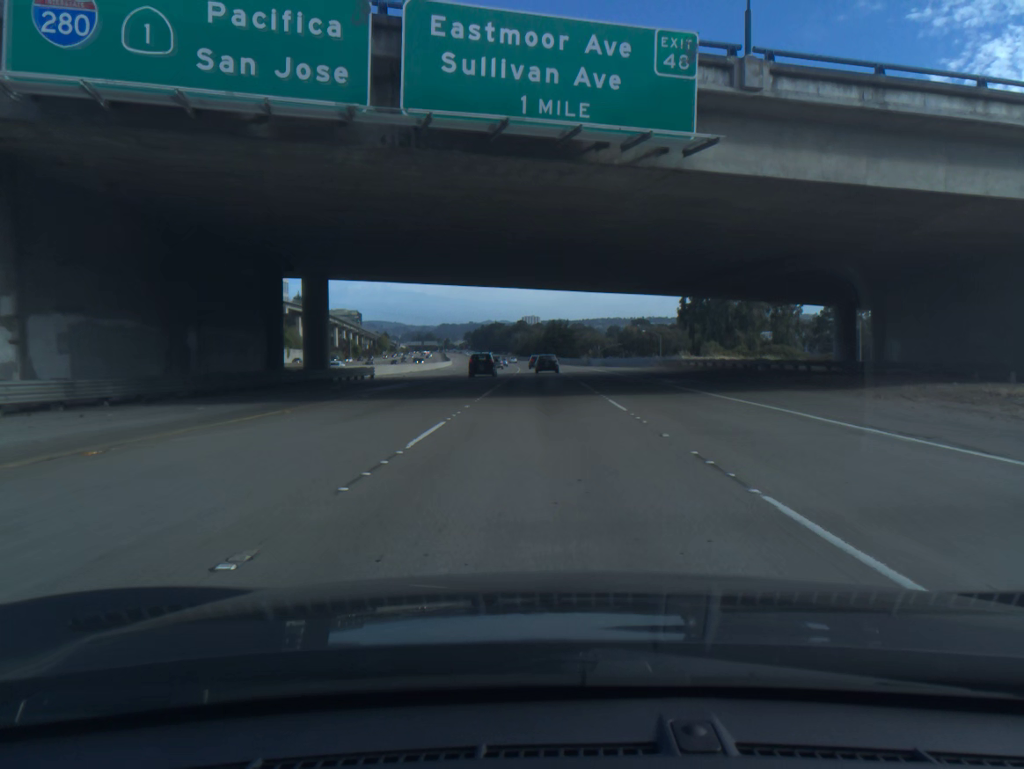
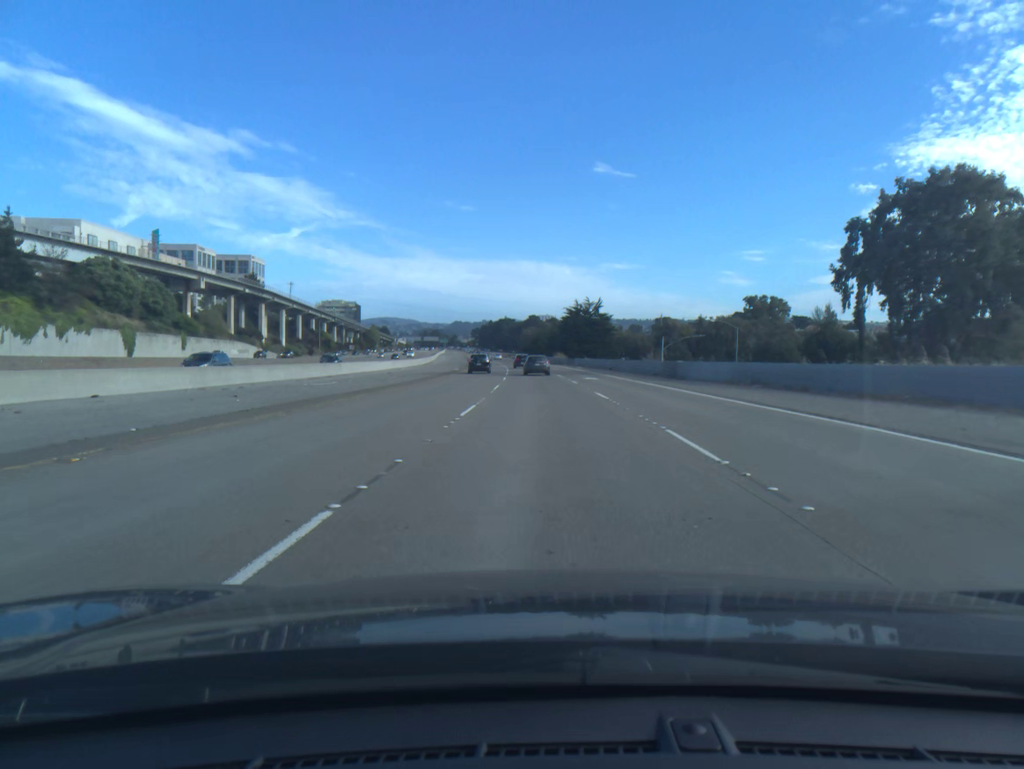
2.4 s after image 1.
(-0.3, +66.3) m; -1°
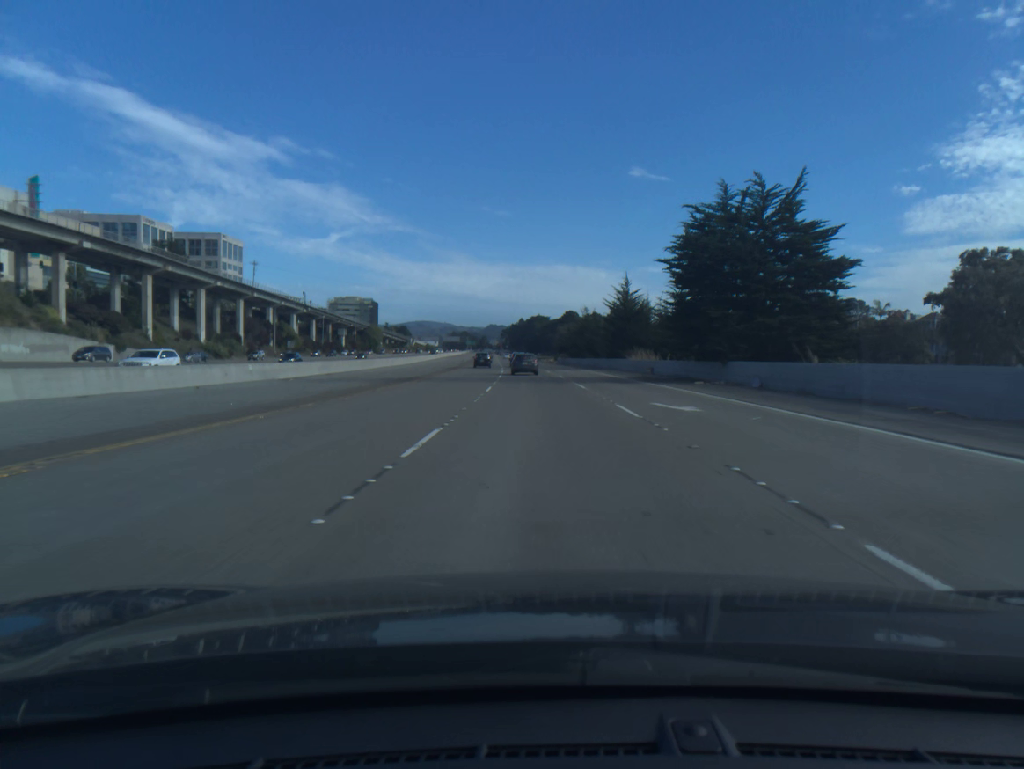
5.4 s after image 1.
(-1.9, +80.3) m; -3°
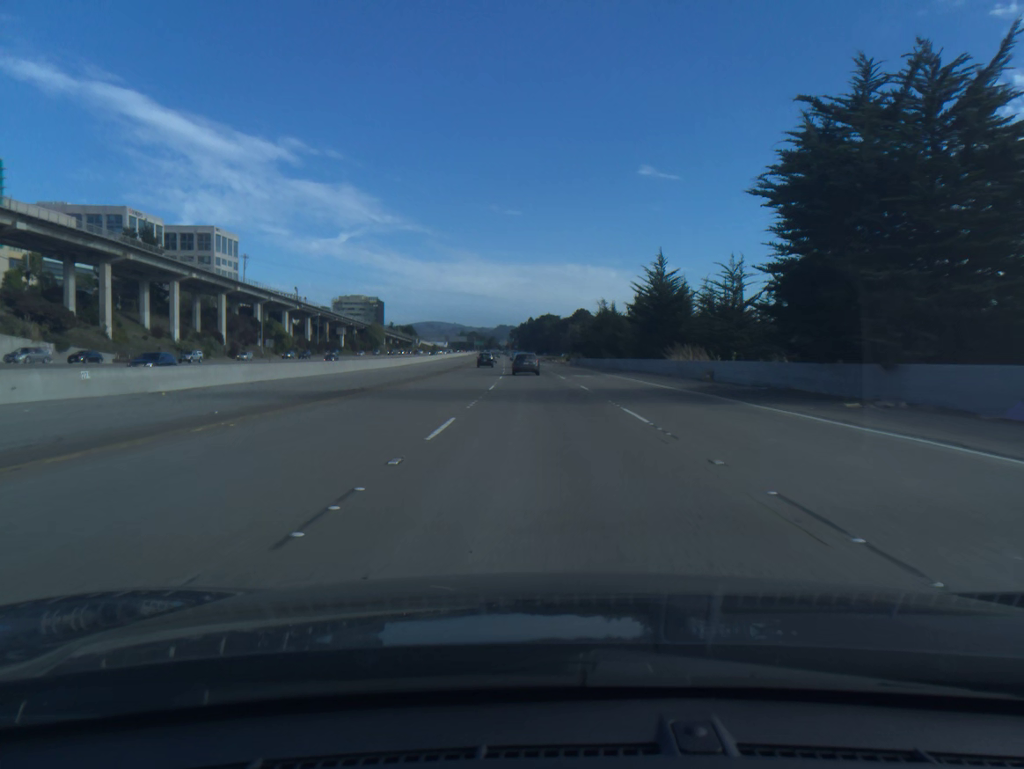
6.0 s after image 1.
(-0.1, +15.9) m; -1°
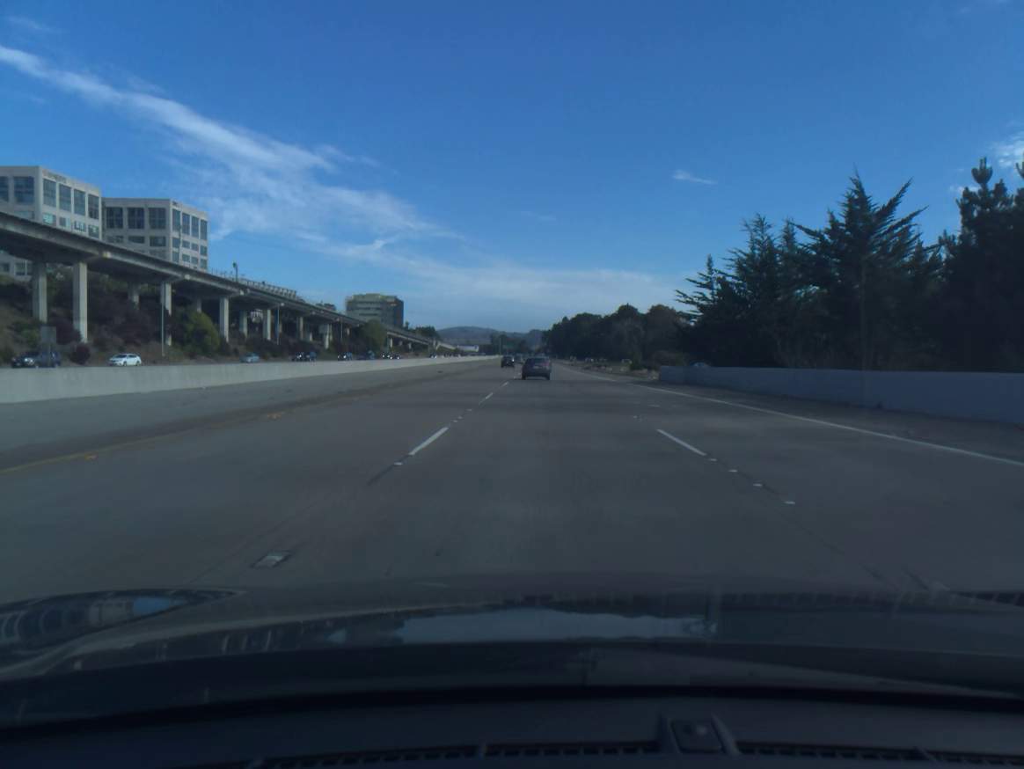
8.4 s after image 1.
(-1.4, +62.7) m; -2°
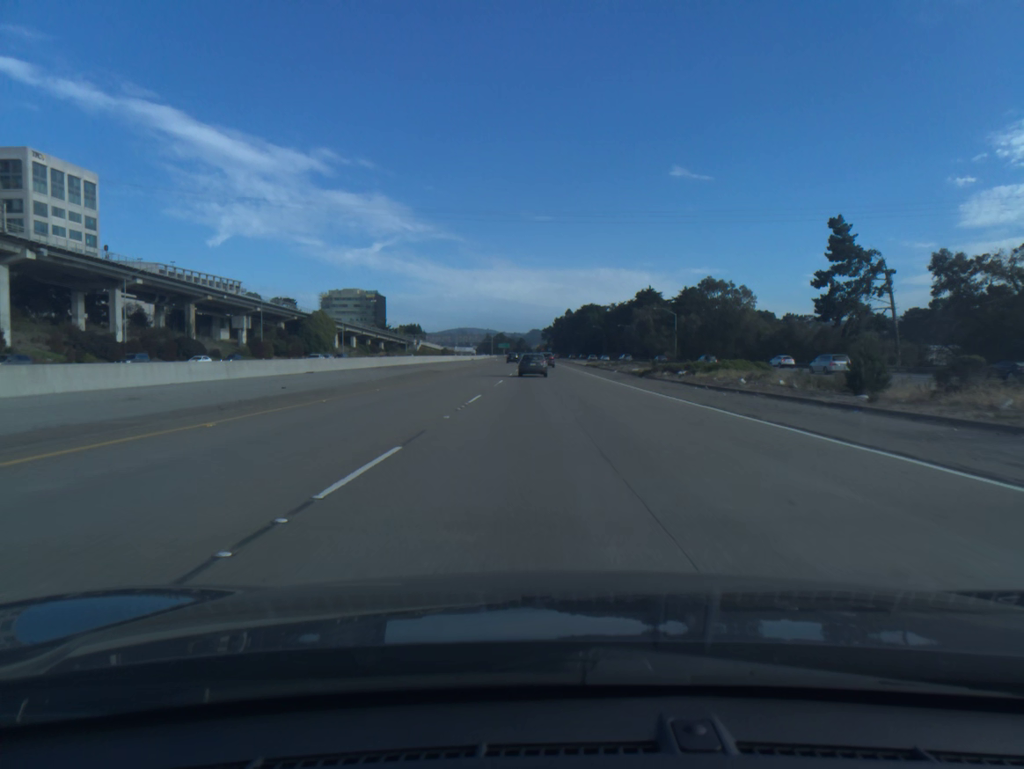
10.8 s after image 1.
(-0.1, +61.7) m; 0°
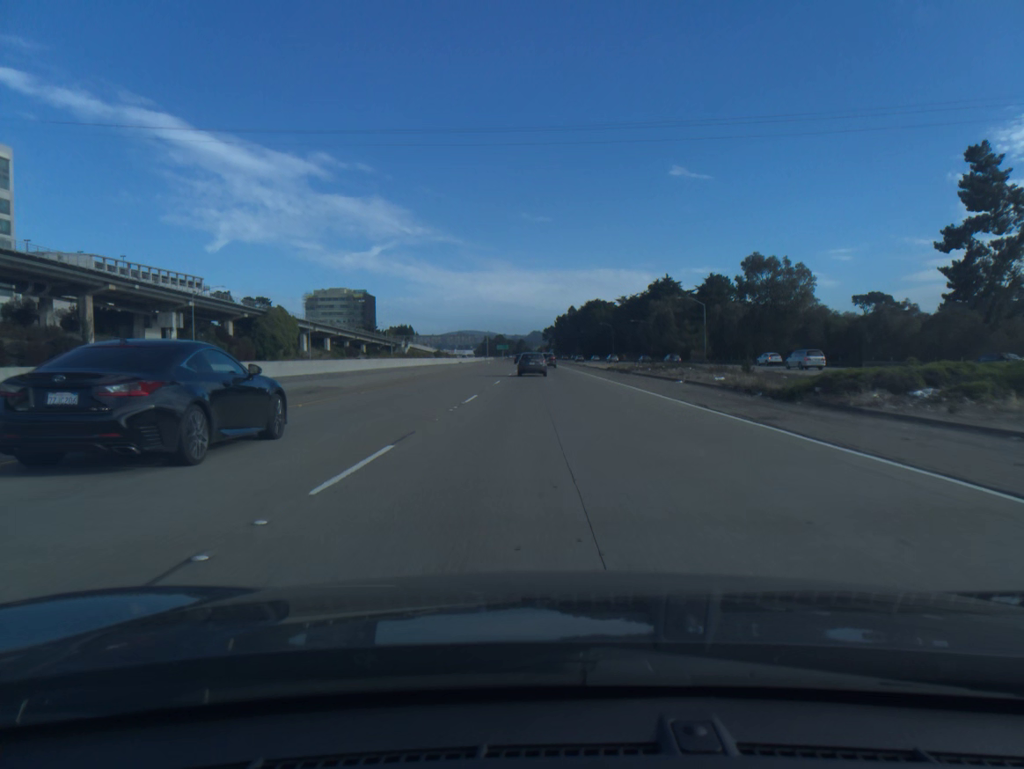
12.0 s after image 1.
(0.0, +30.5) m; 0°
